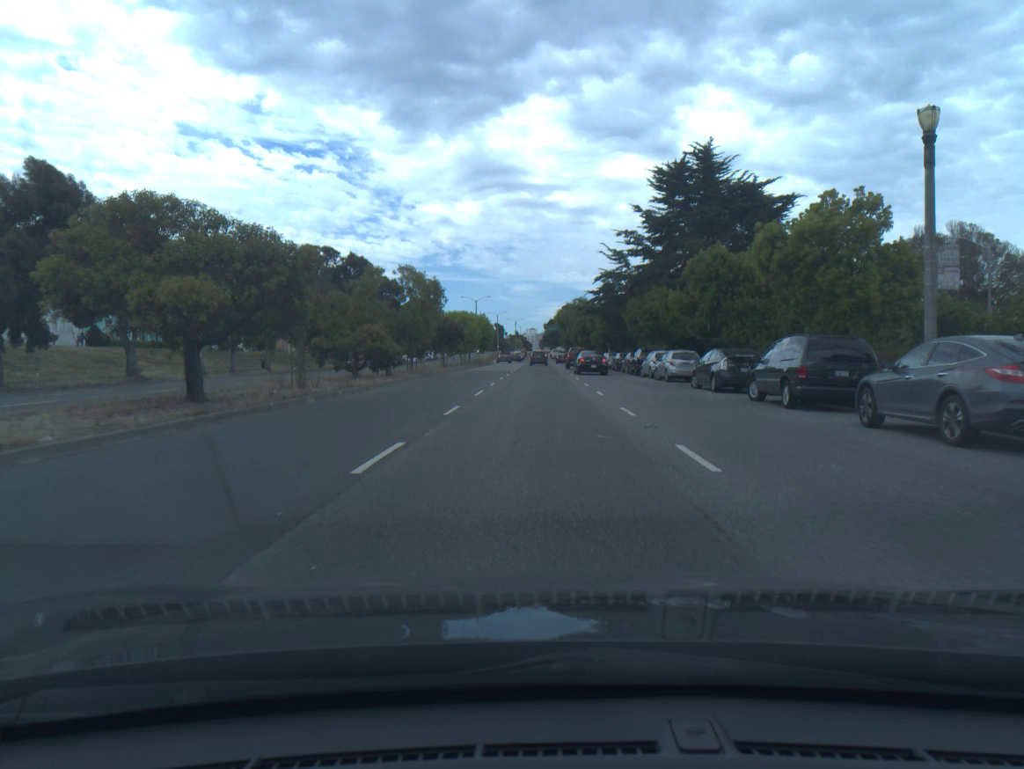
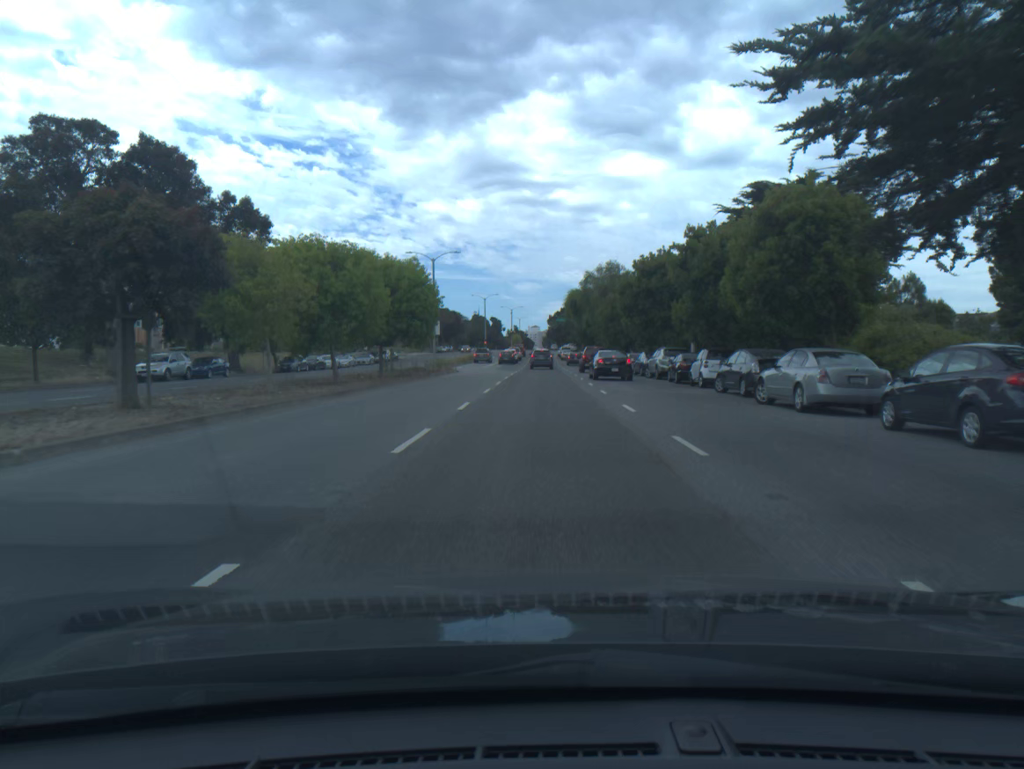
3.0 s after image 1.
(-0.1, +49.4) m; 0°
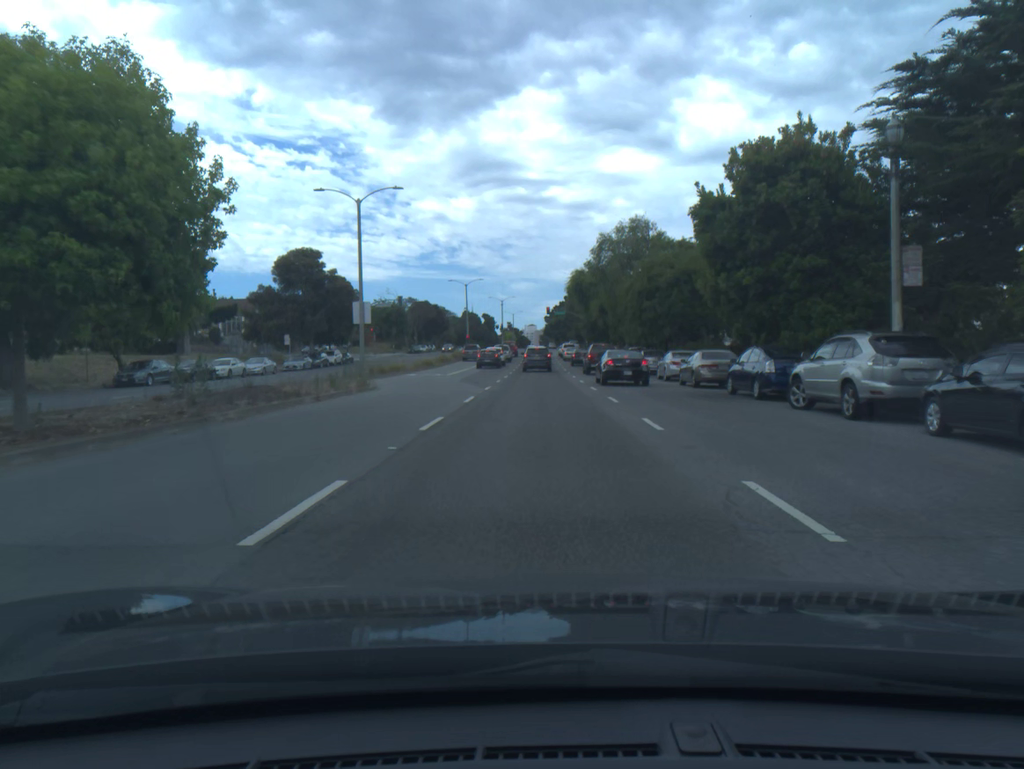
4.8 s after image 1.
(+0.1, +25.7) m; 0°
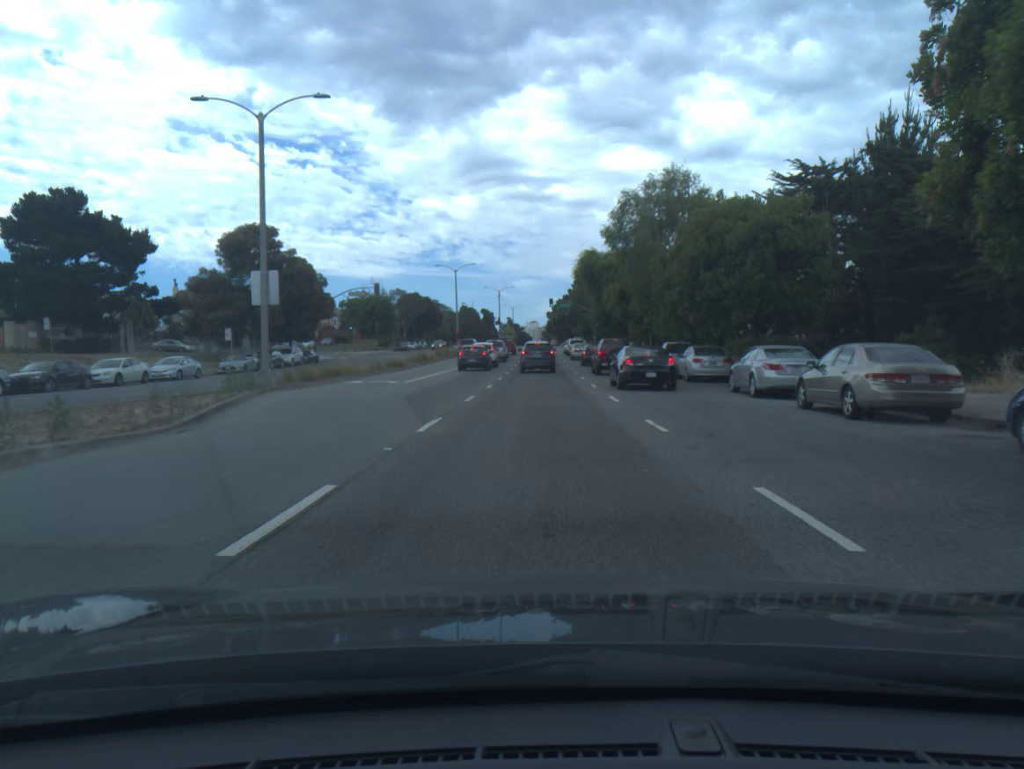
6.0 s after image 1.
(0.0, +14.8) m; 0°
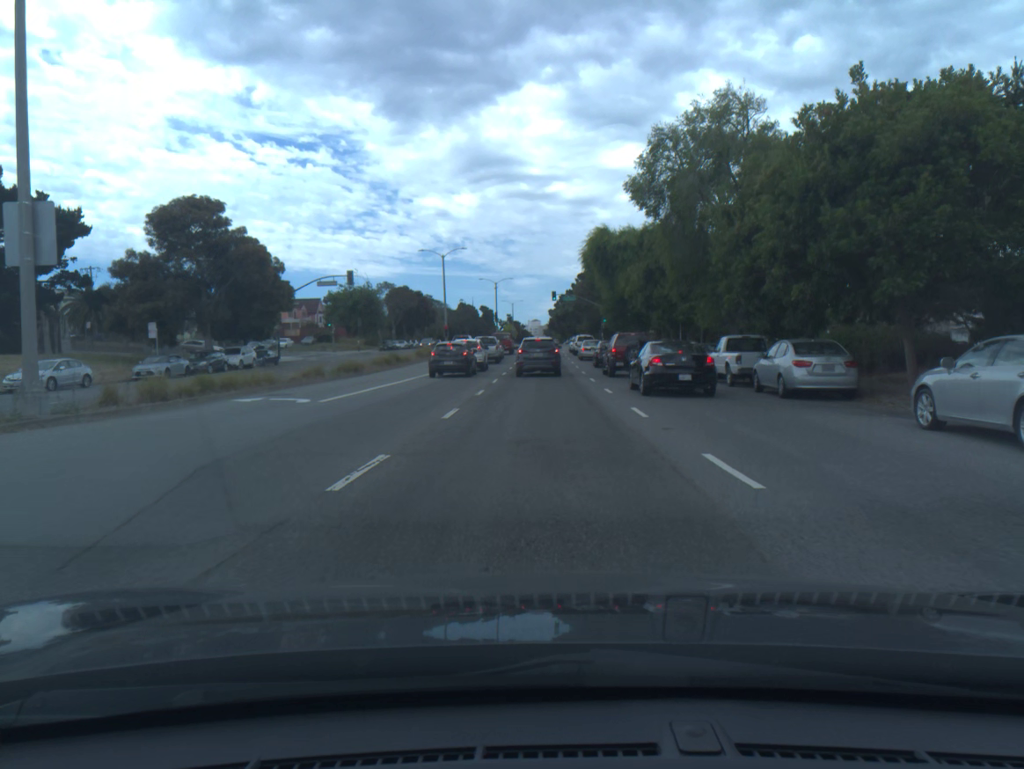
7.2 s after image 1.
(0.0, +12.5) m; 0°
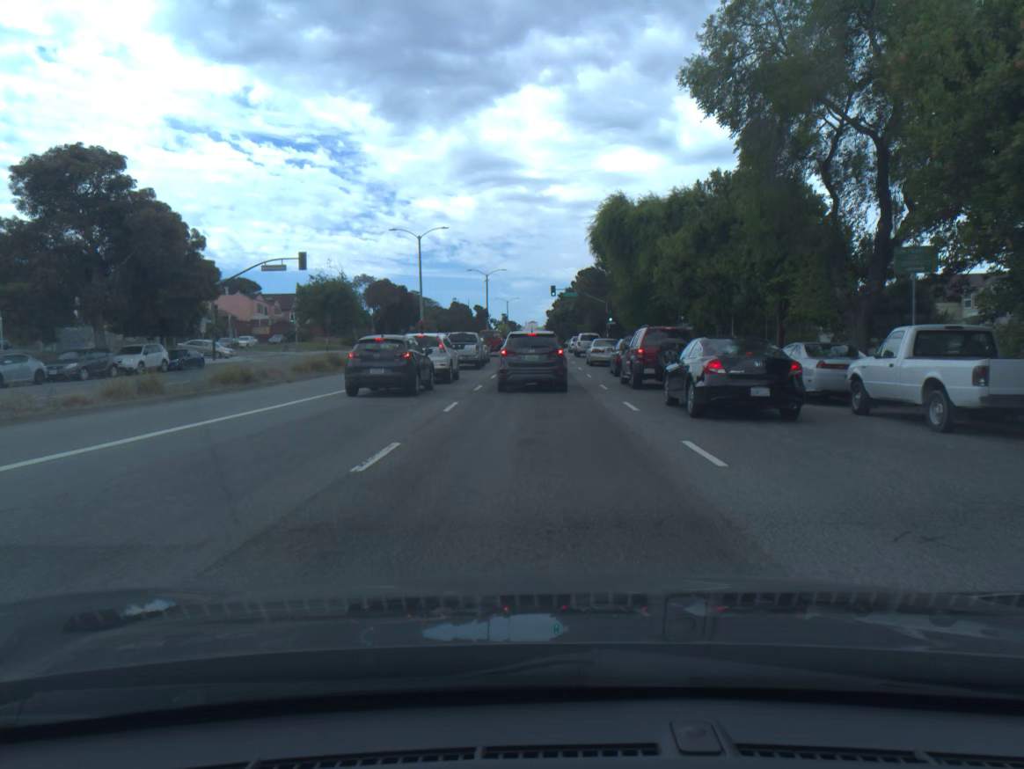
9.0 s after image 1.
(0.0, +13.8) m; 0°
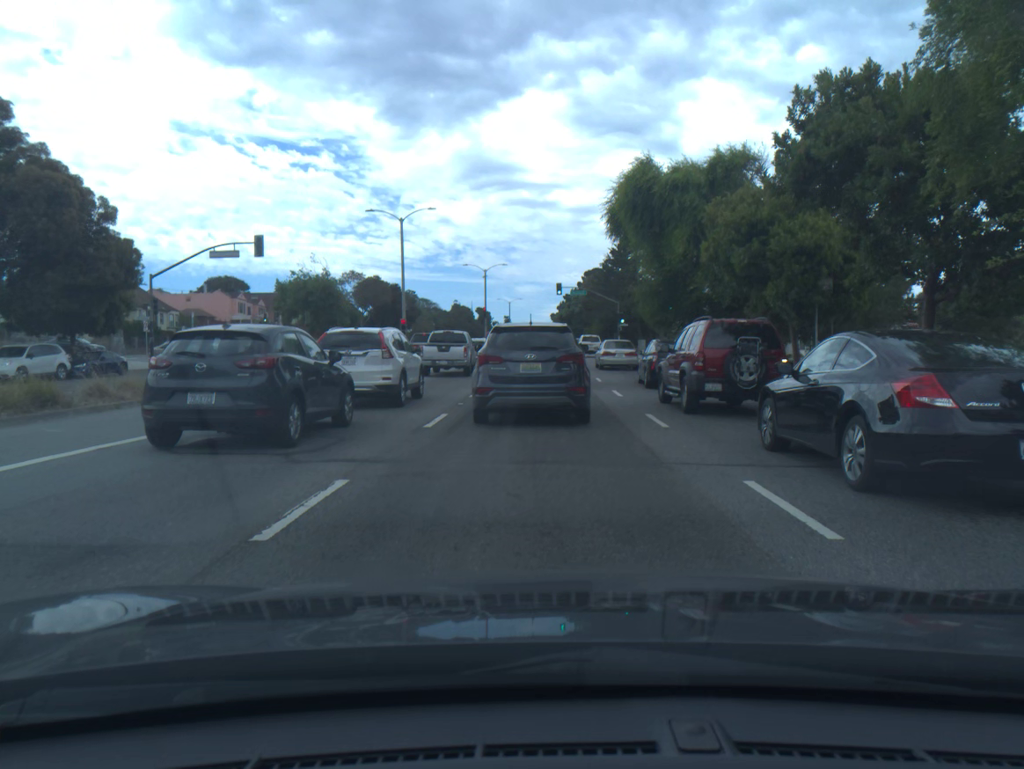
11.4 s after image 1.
(0.0, +10.3) m; -1°
